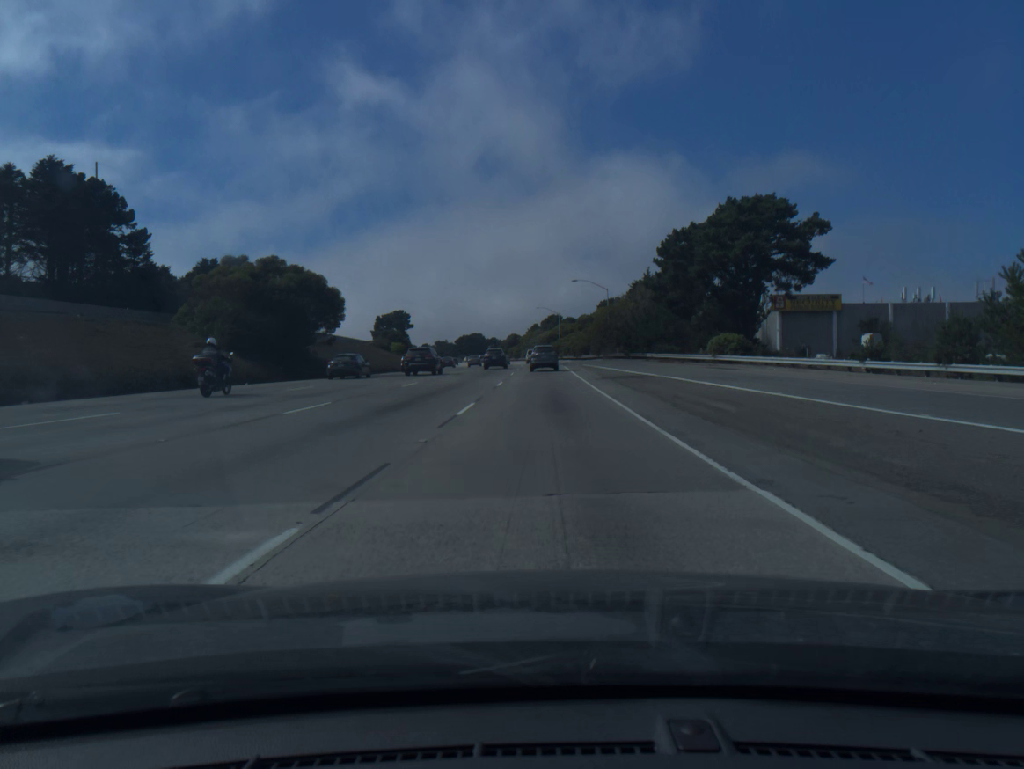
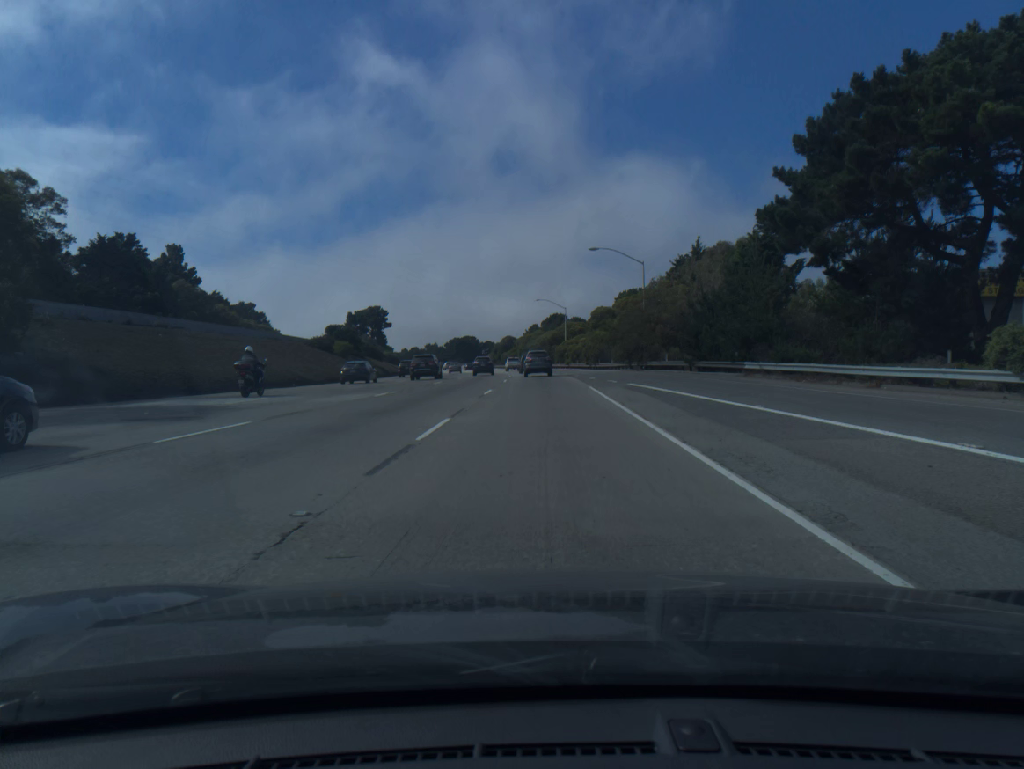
(+0.1, +34.3) m; 0°
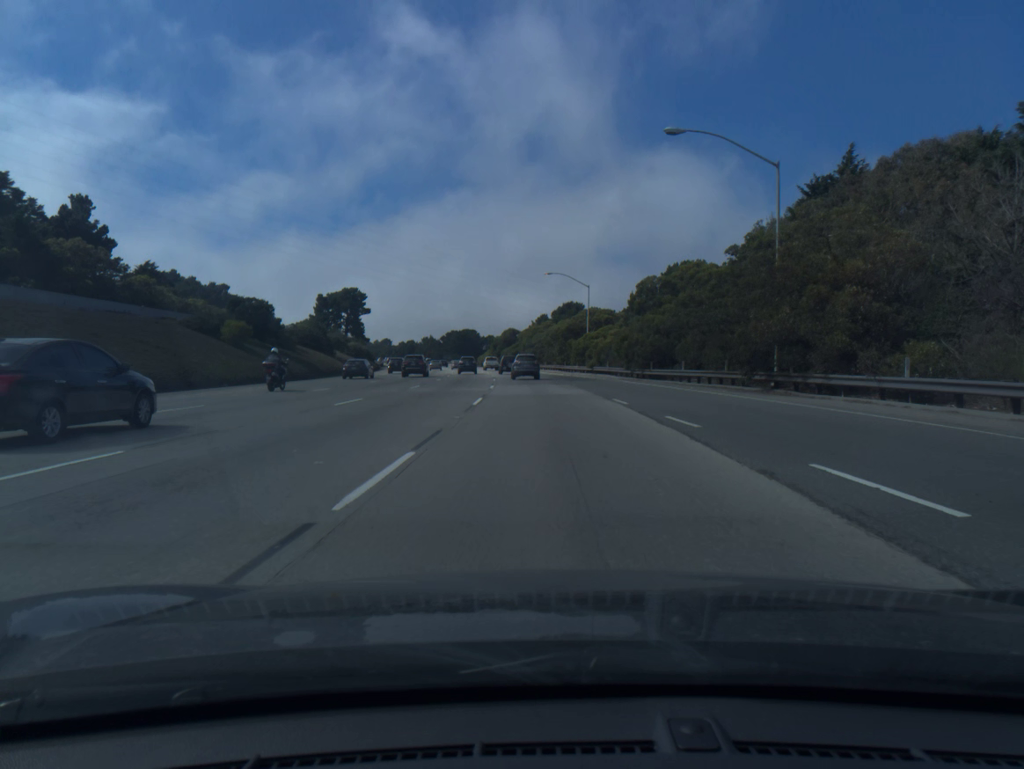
(-0.3, +34.6) m; -1°
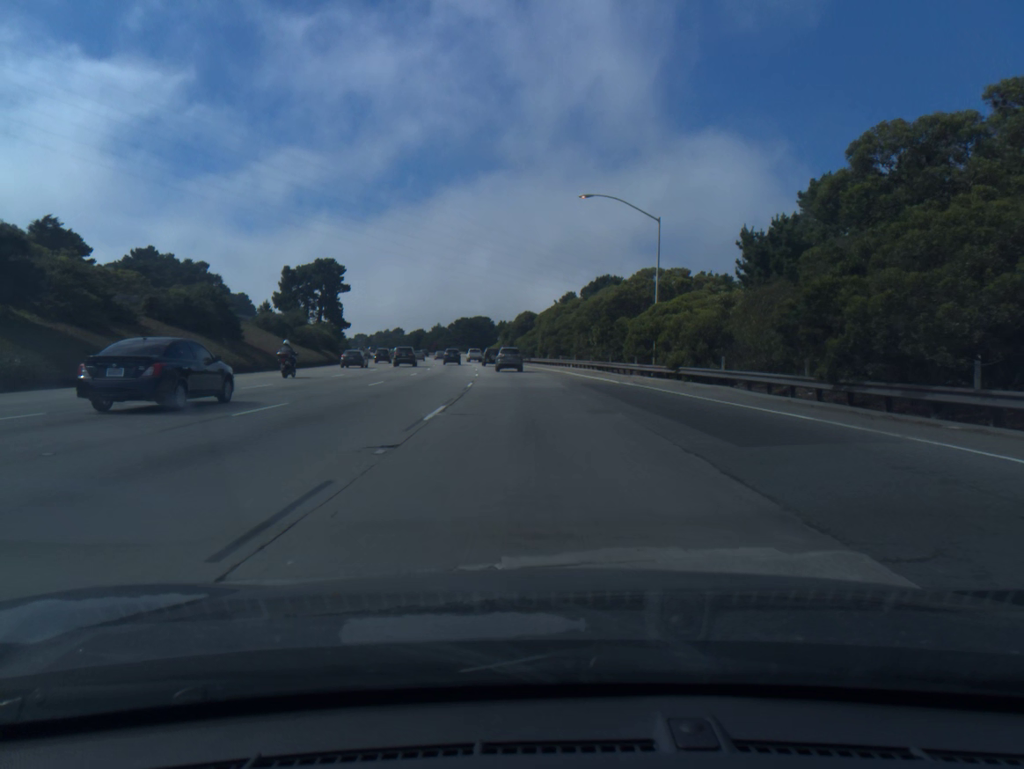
(-0.3, +35.5) m; -1°
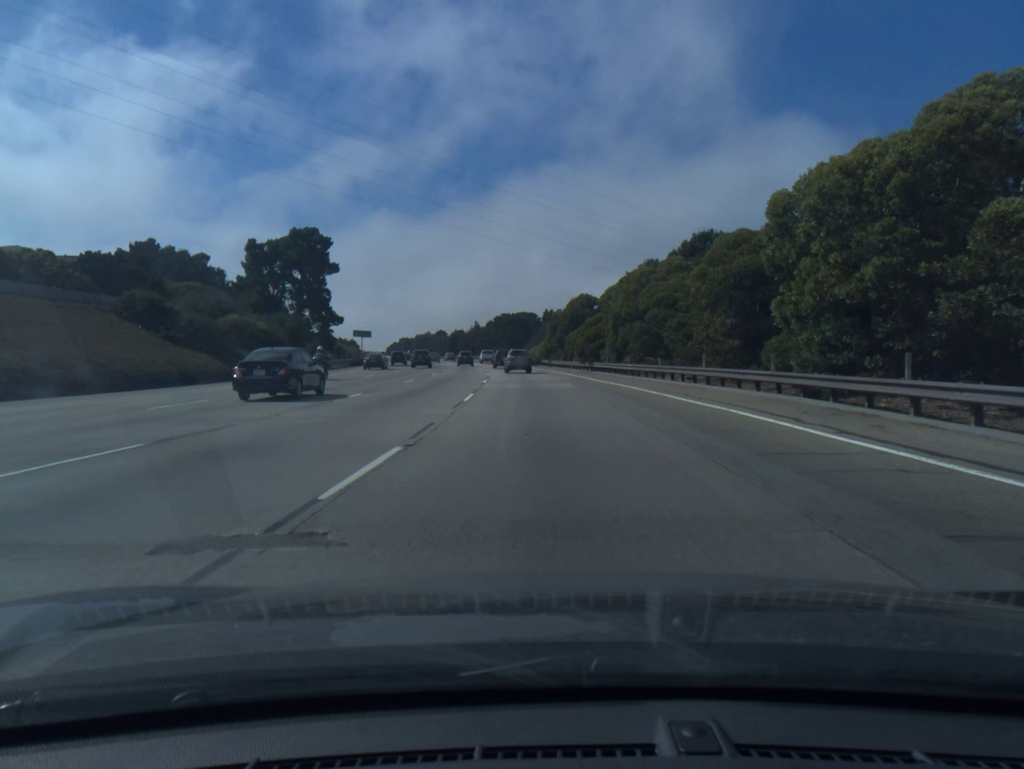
(-1.2, +37.0) m; -4°
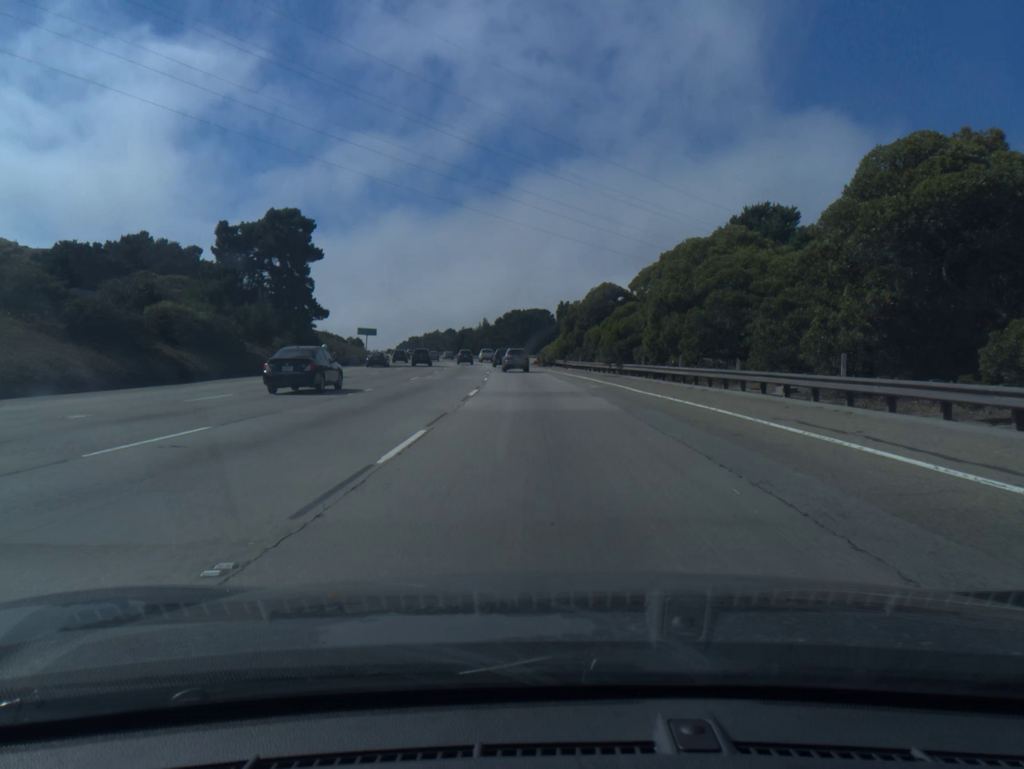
(-0.1, +12.6) m; -1°
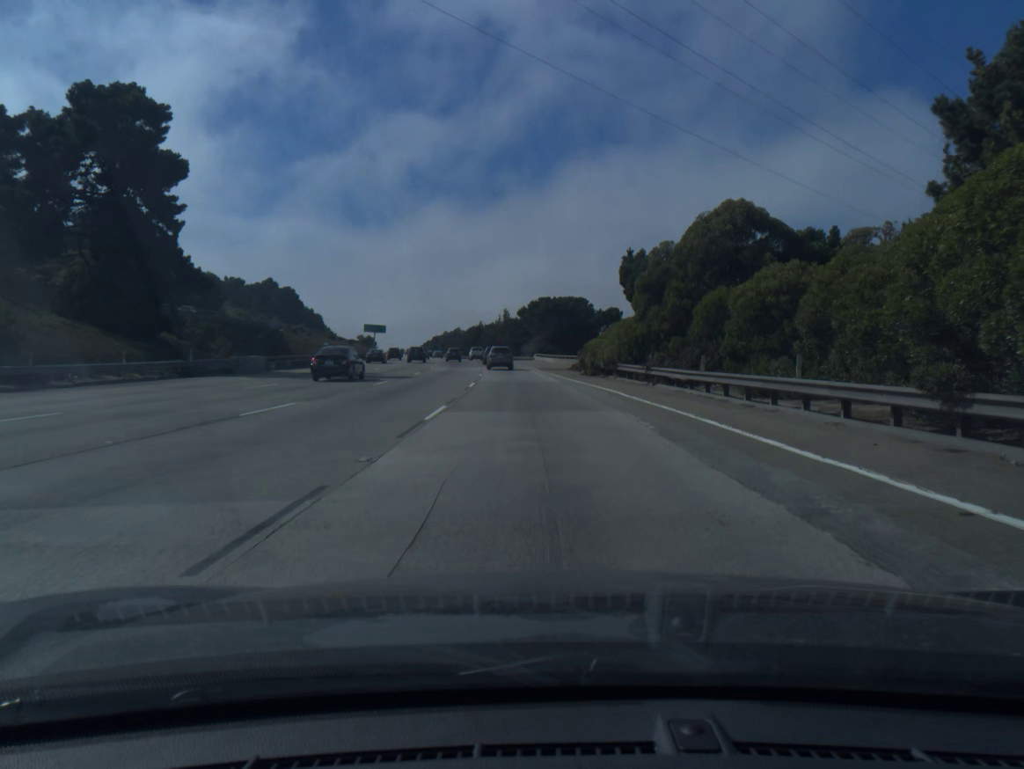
(-0.7, +38.4) m; -2°
